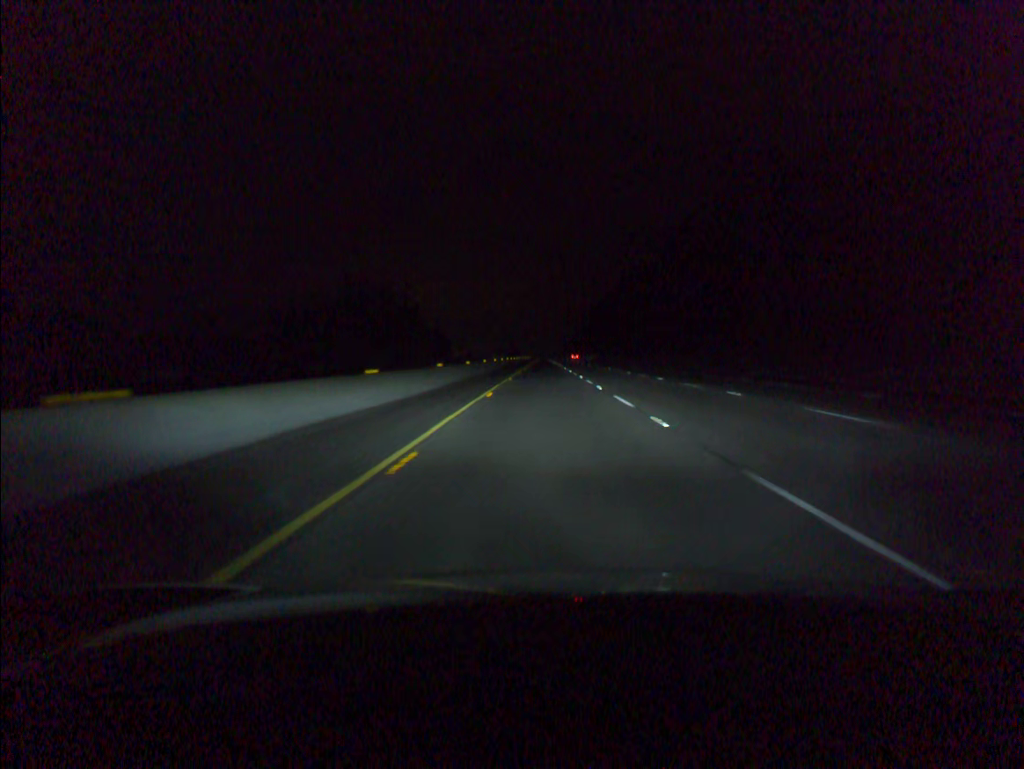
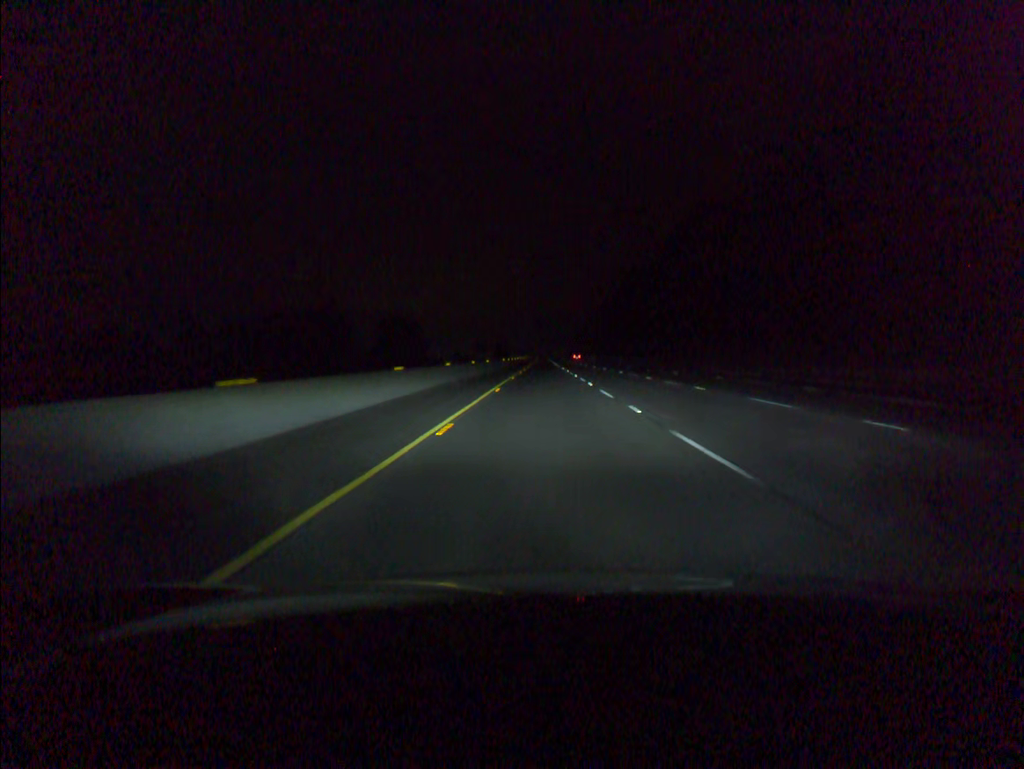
(+0.1, +98.0) m; 0°
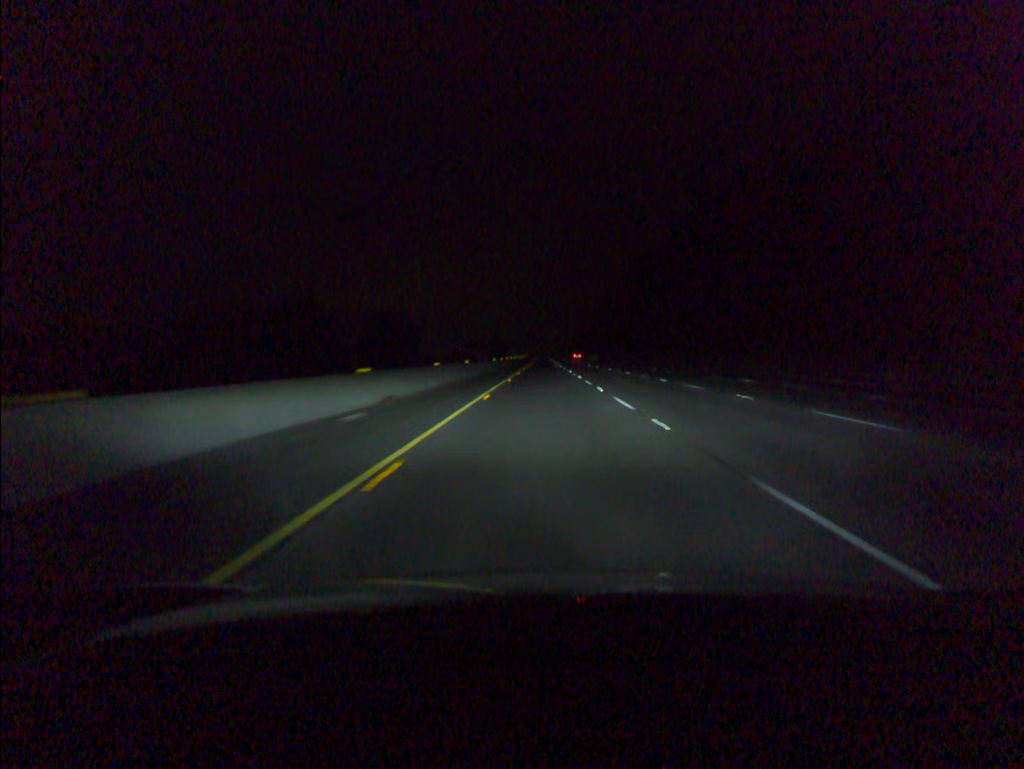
(0.0, +19.6) m; 0°
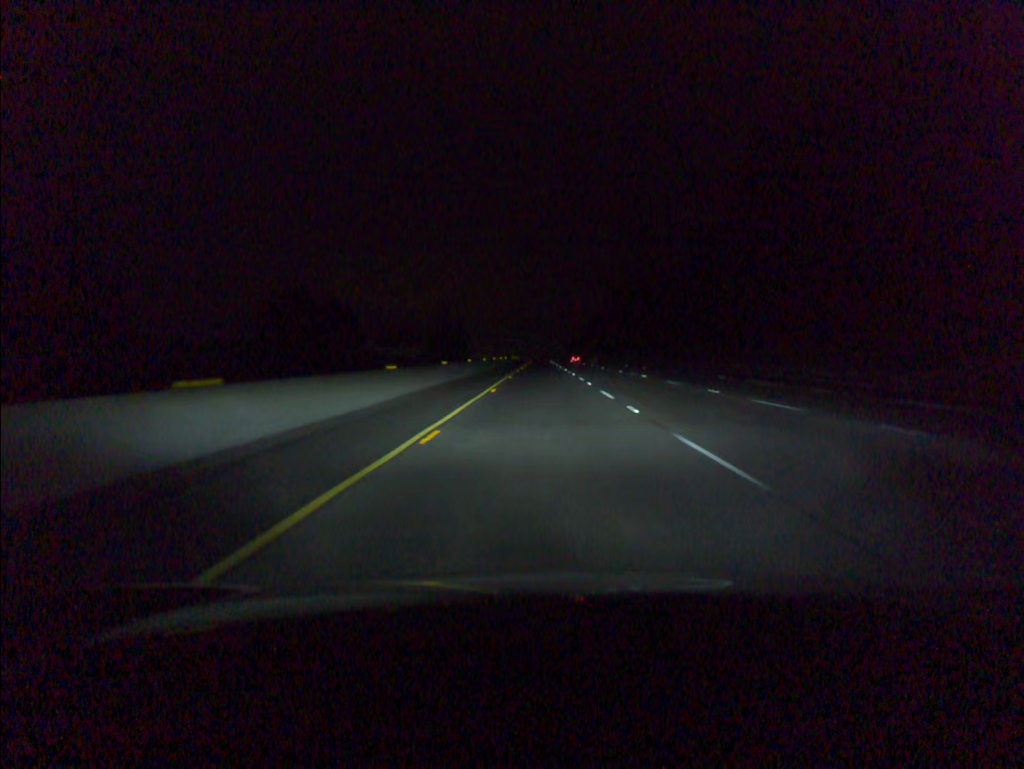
(+0.1, +98.2) m; 0°
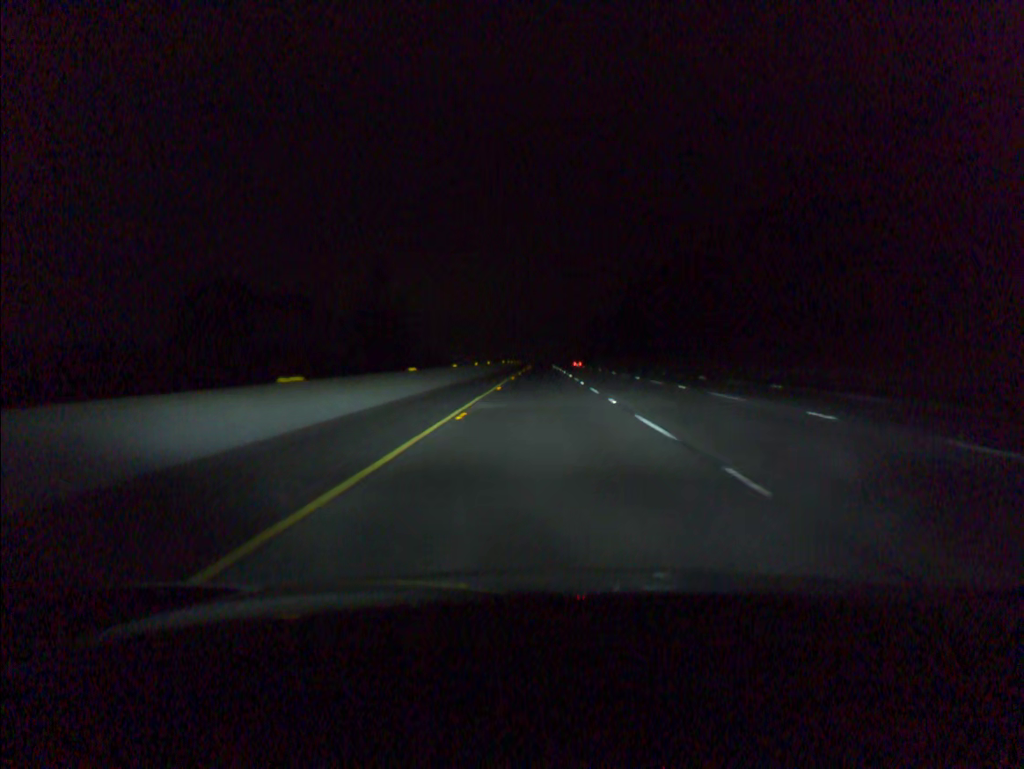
(0.0, +39.3) m; 0°
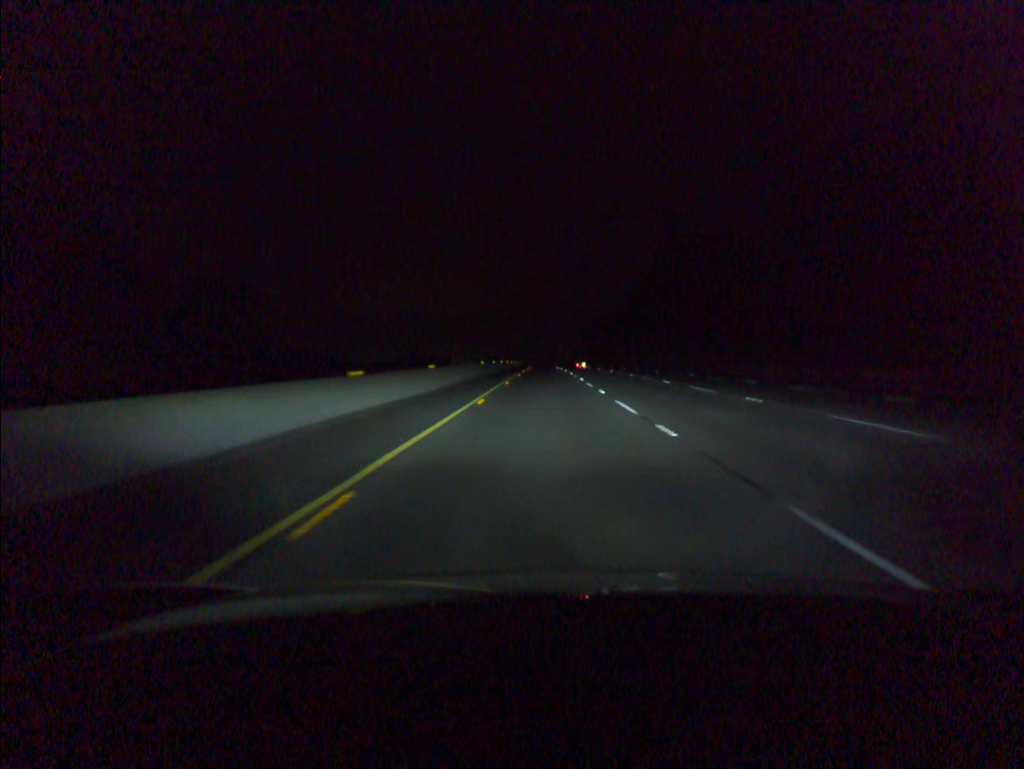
(0.0, +39.3) m; 0°
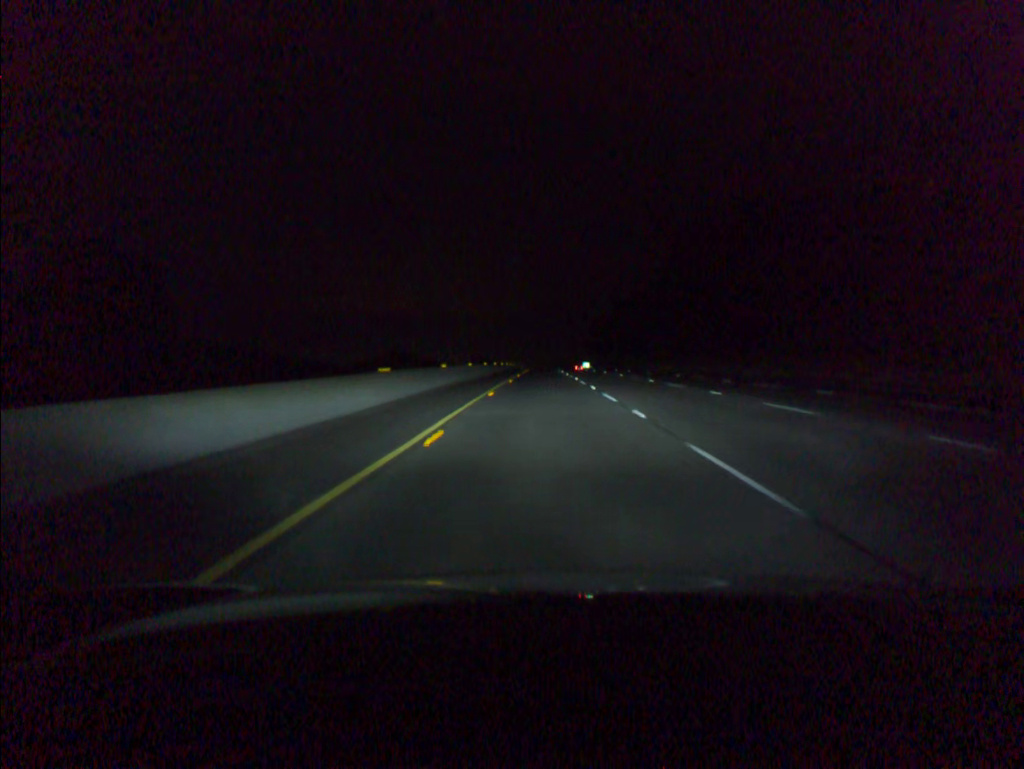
(0.0, +39.3) m; 0°
